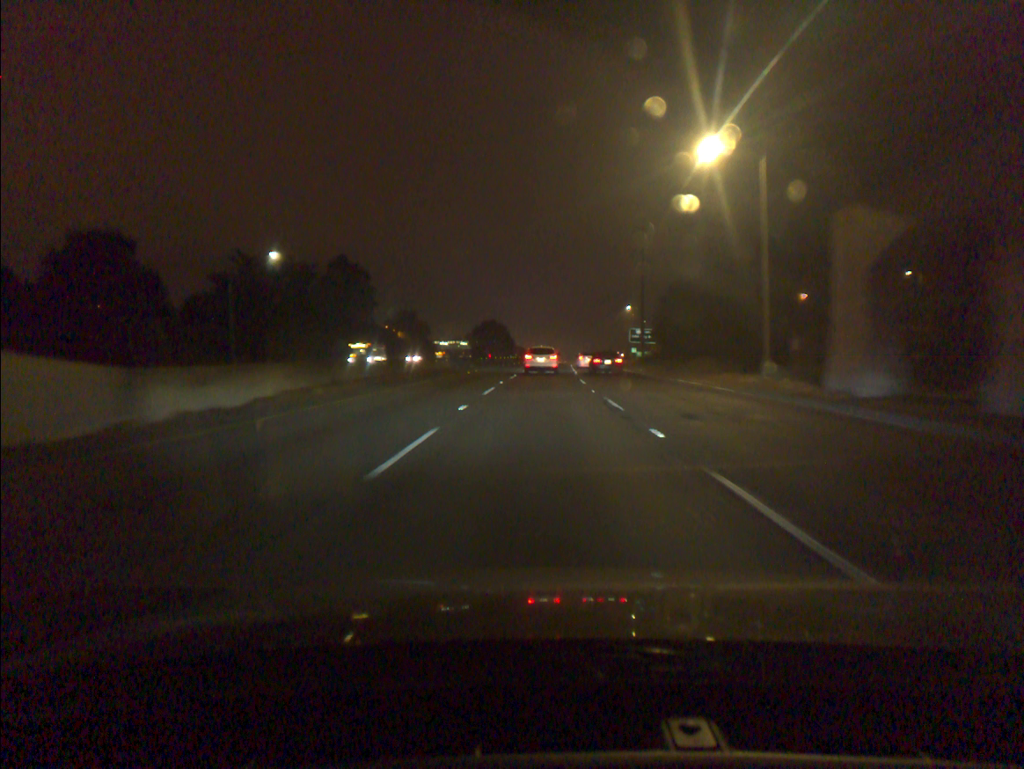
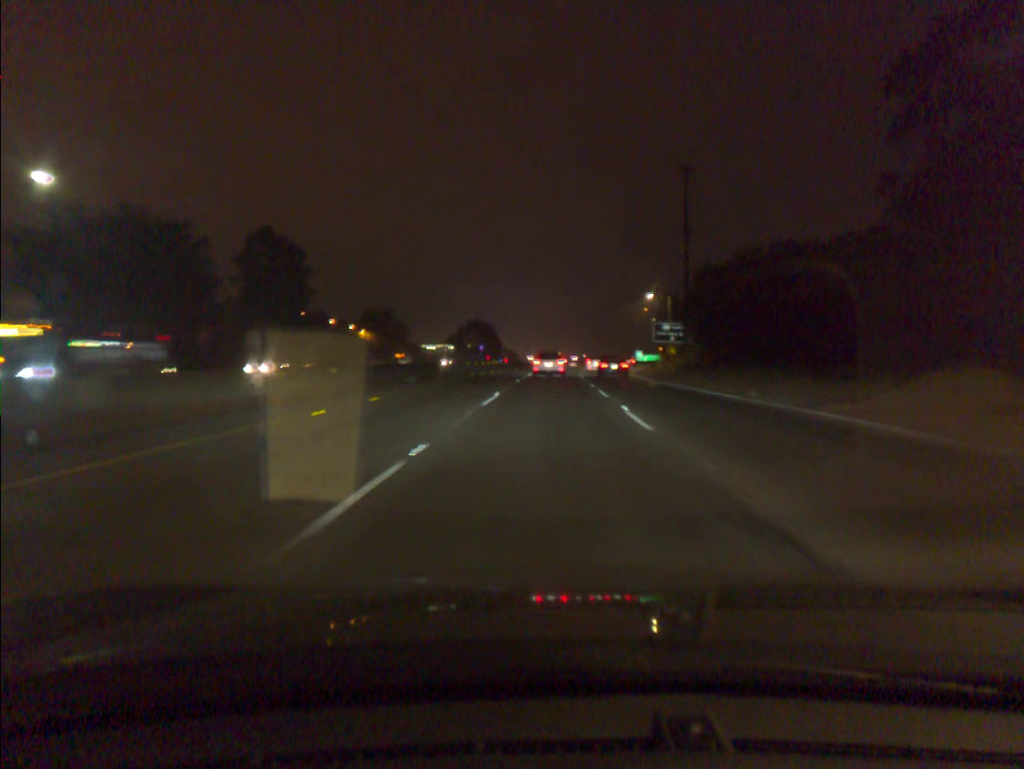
(+0.1, +32.0) m; +1°
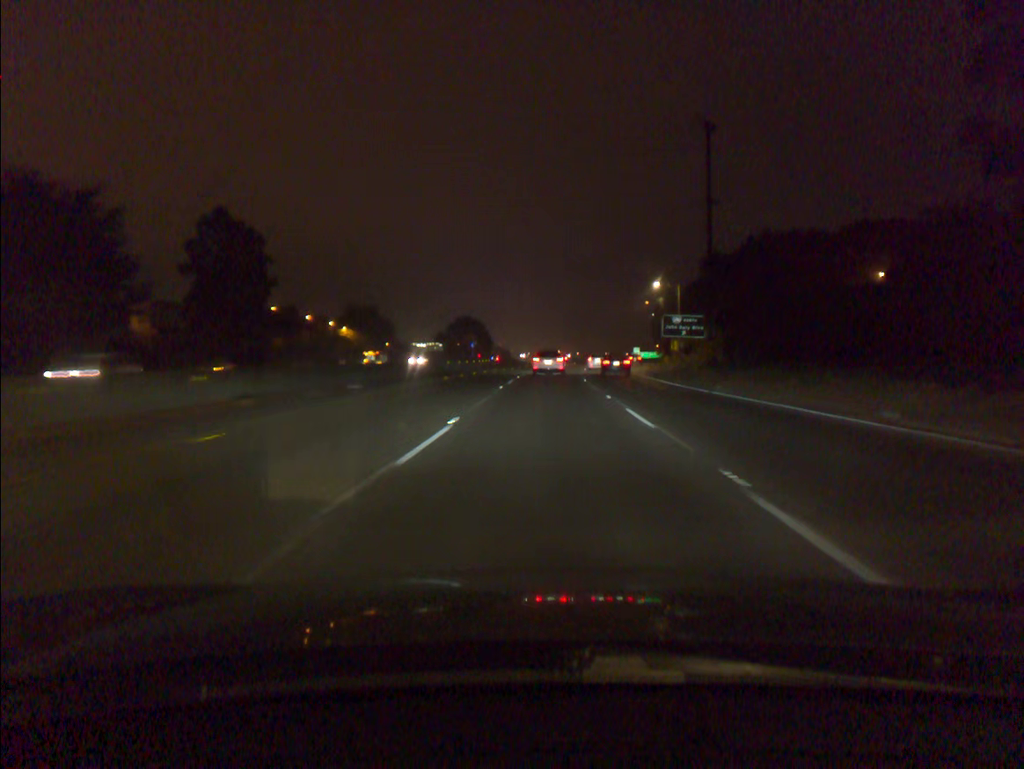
(+0.1, +10.9) m; +1°
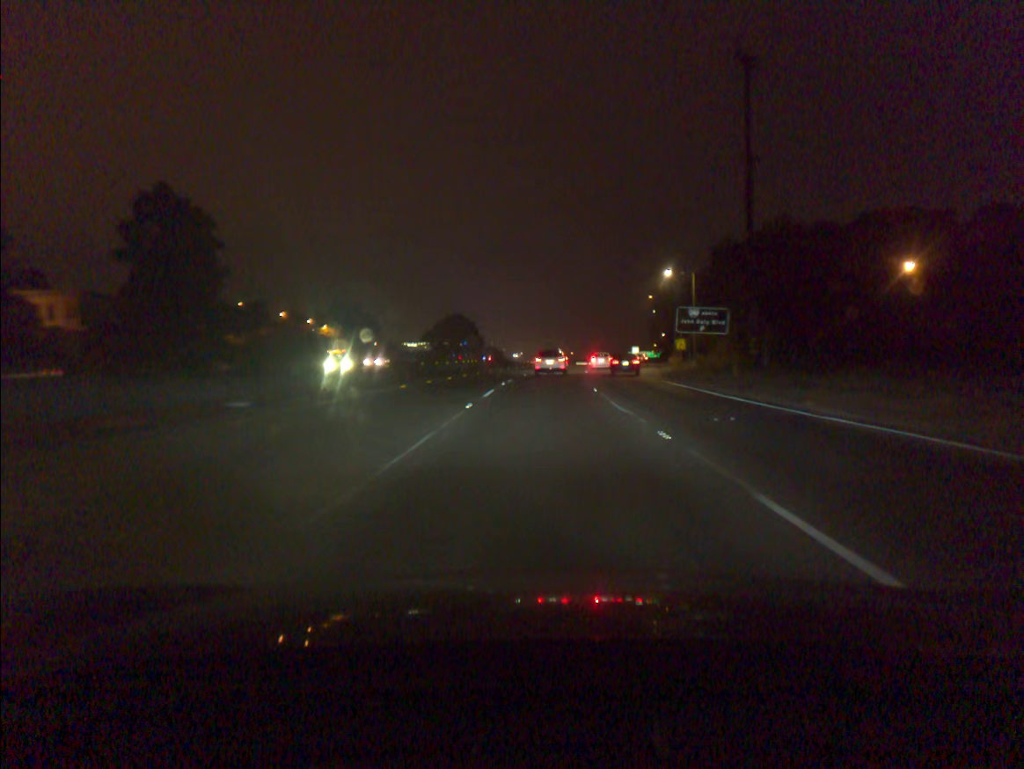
(0.0, +11.0) m; +1°
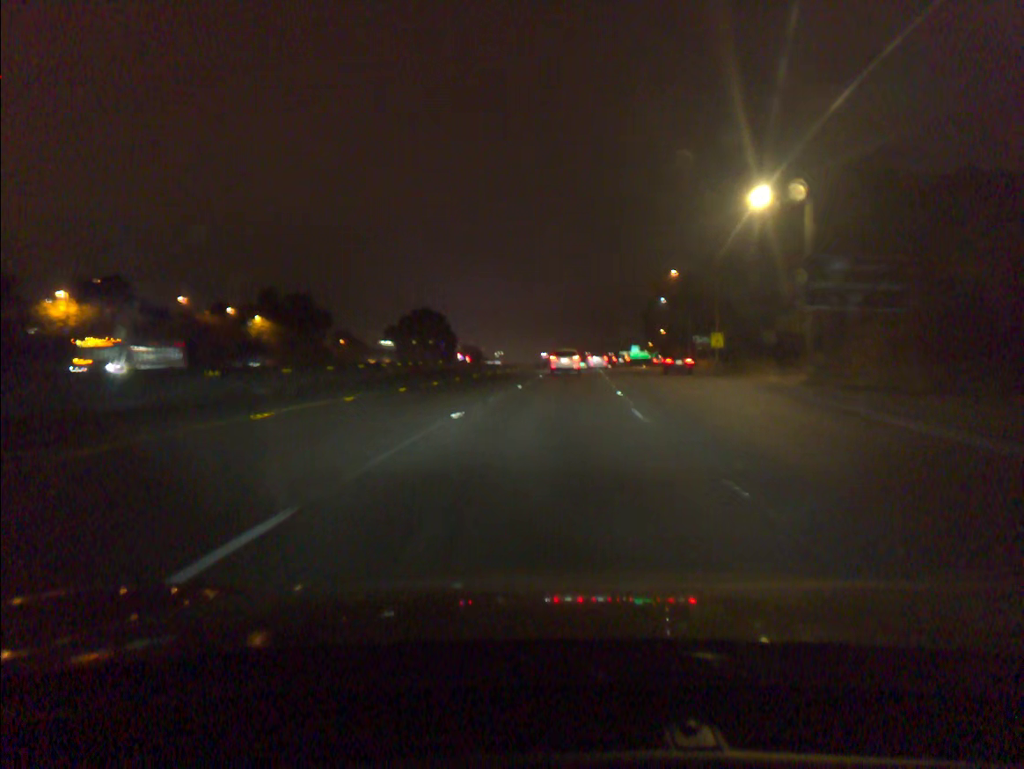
(+0.4, +33.2) m; +1°
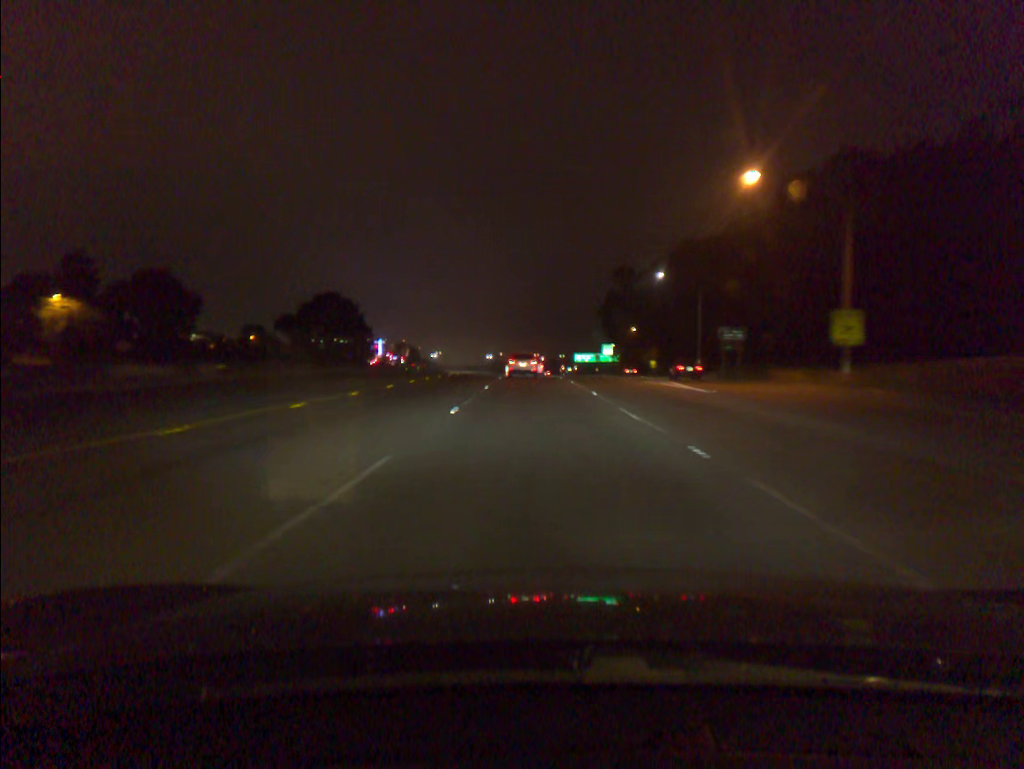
(+1.7, +45.3) m; +4°
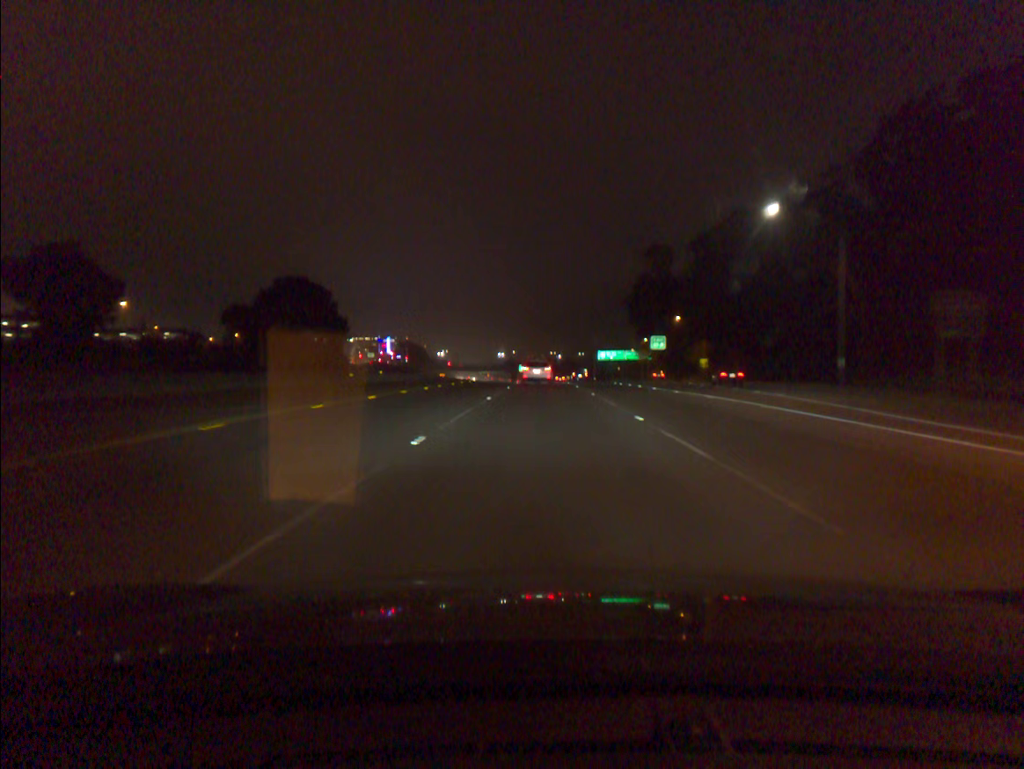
(-0.4, +34.8) m; -1°
